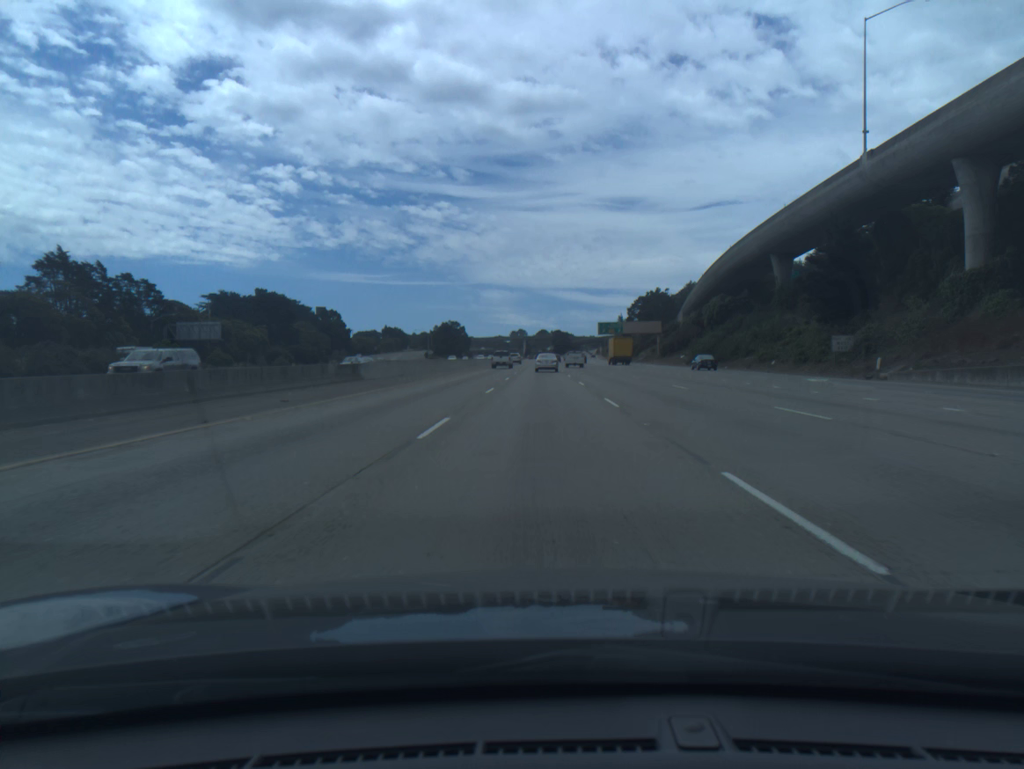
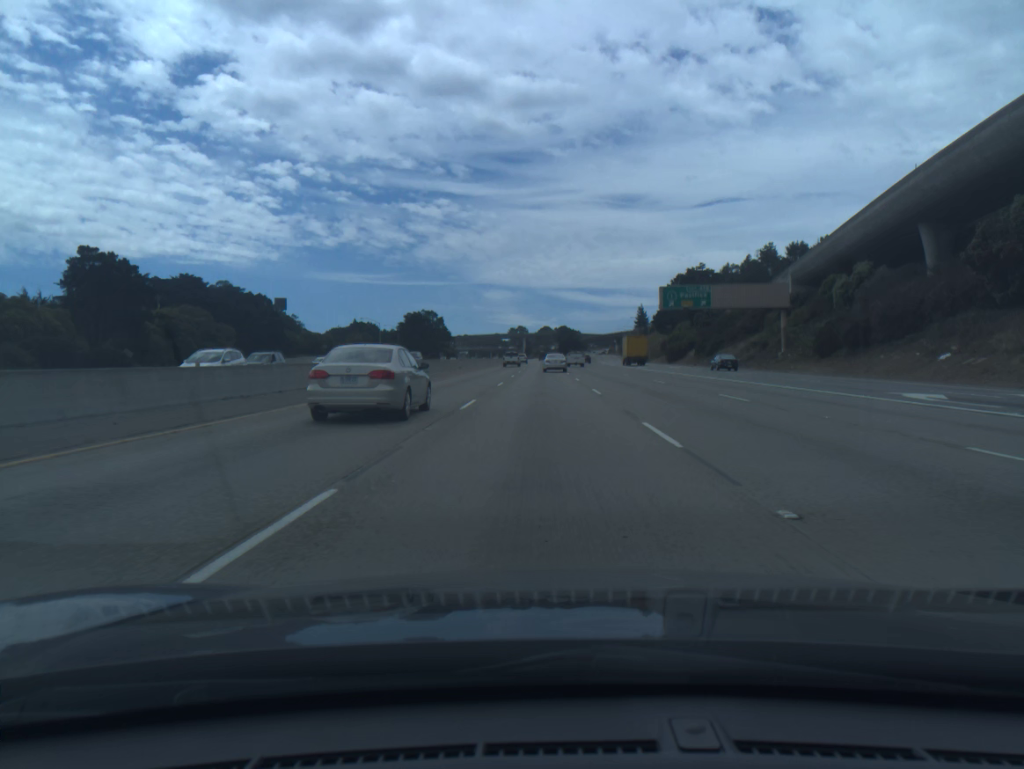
(0.0, +81.6) m; 0°
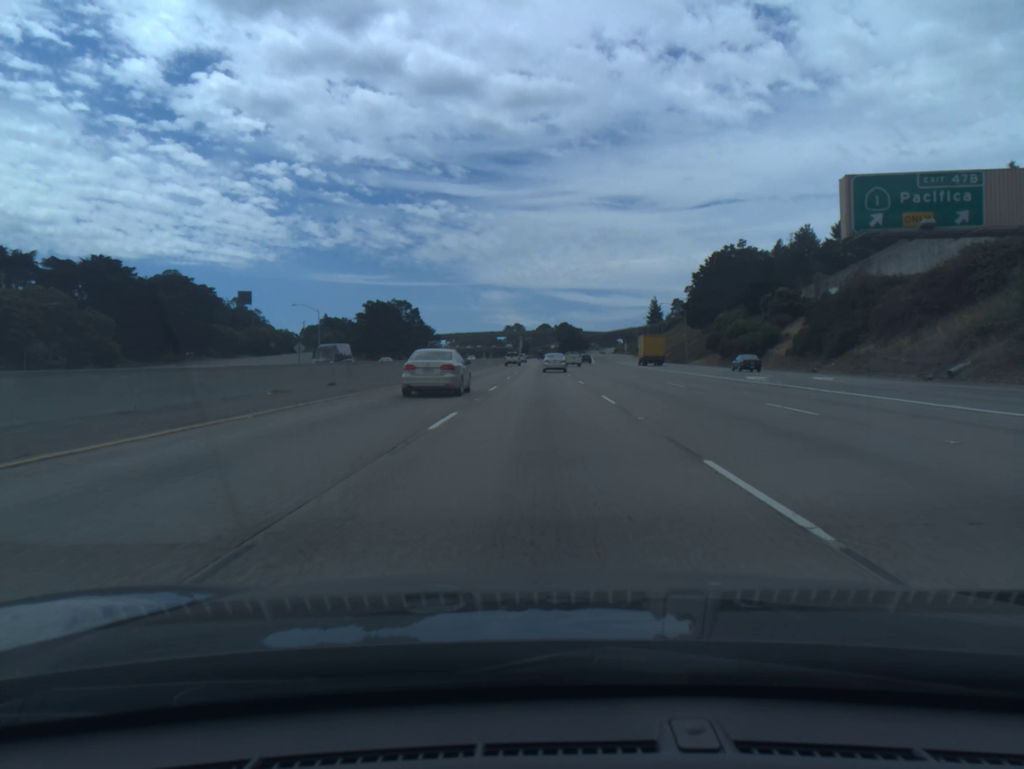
(+0.1, +49.1) m; 0°
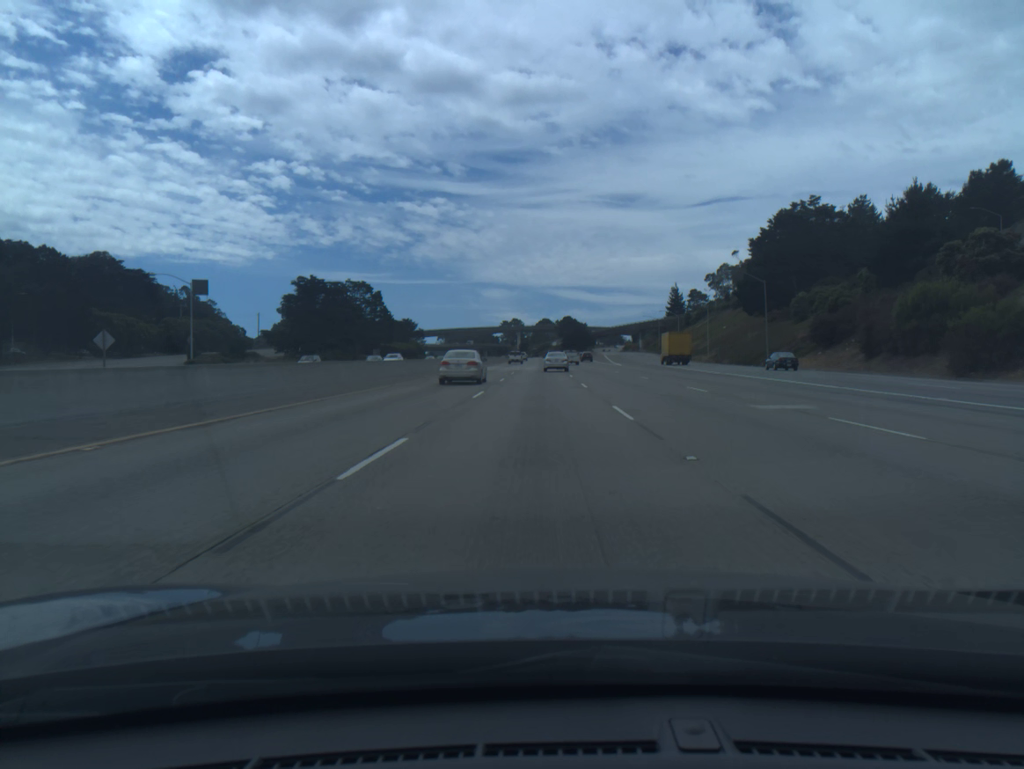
(0.0, +48.9) m; 0°
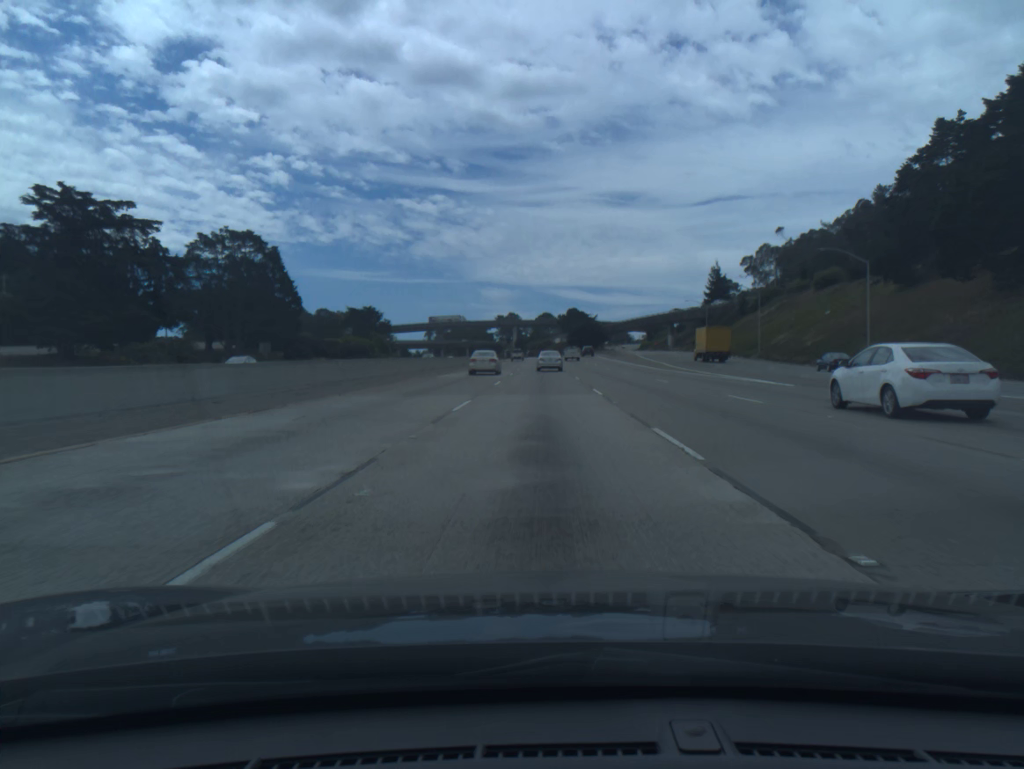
(-0.1, +64.3) m; 0°
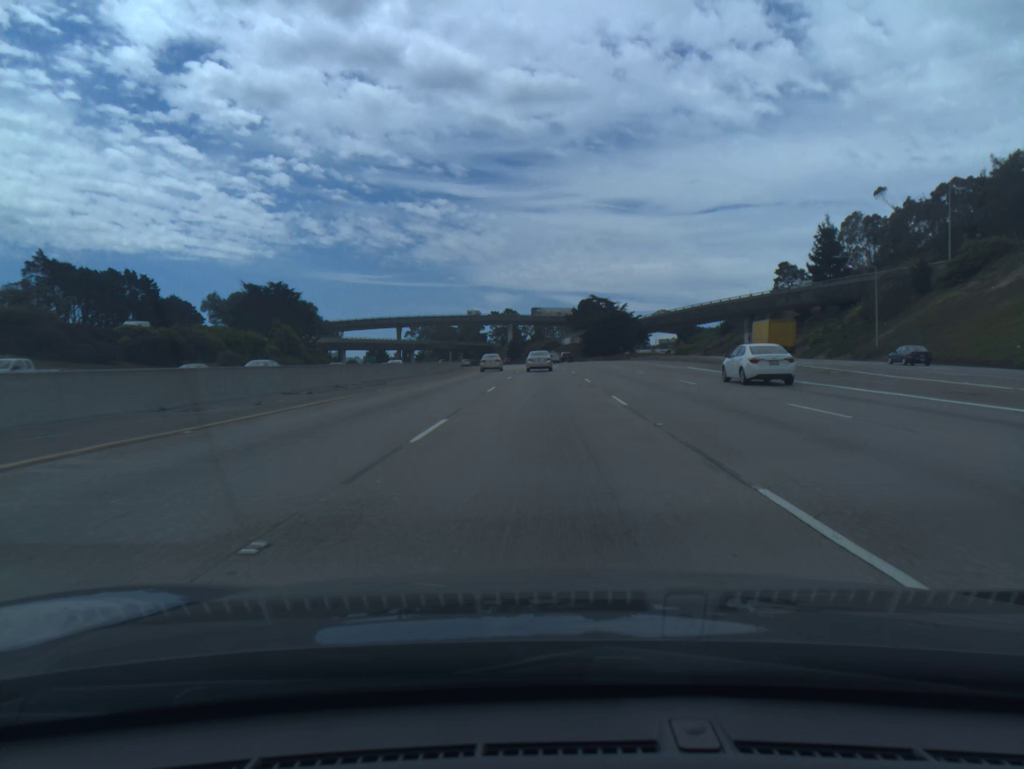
(0.0, +78.8) m; 0°
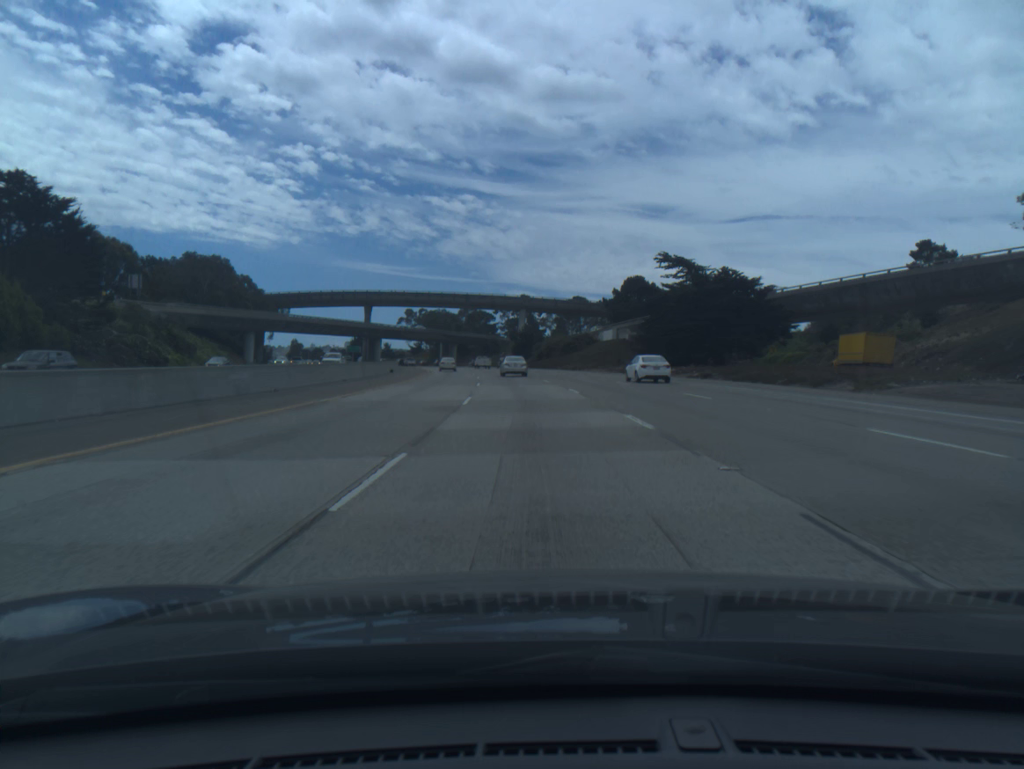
(-0.5, +77.6) m; -2°
